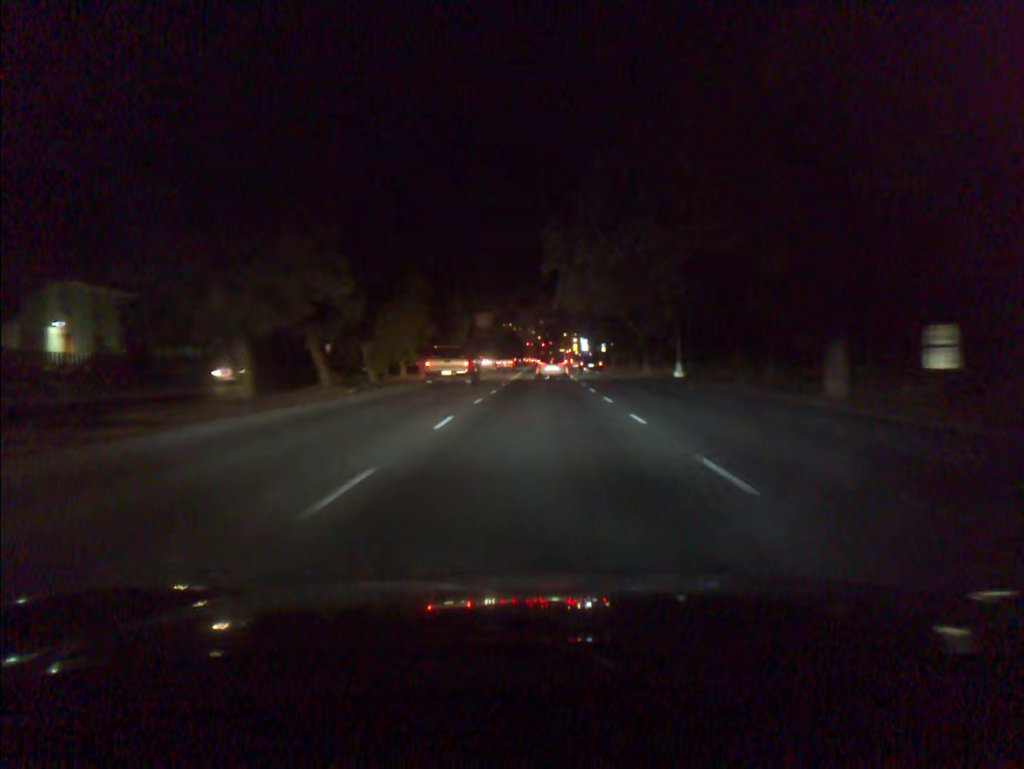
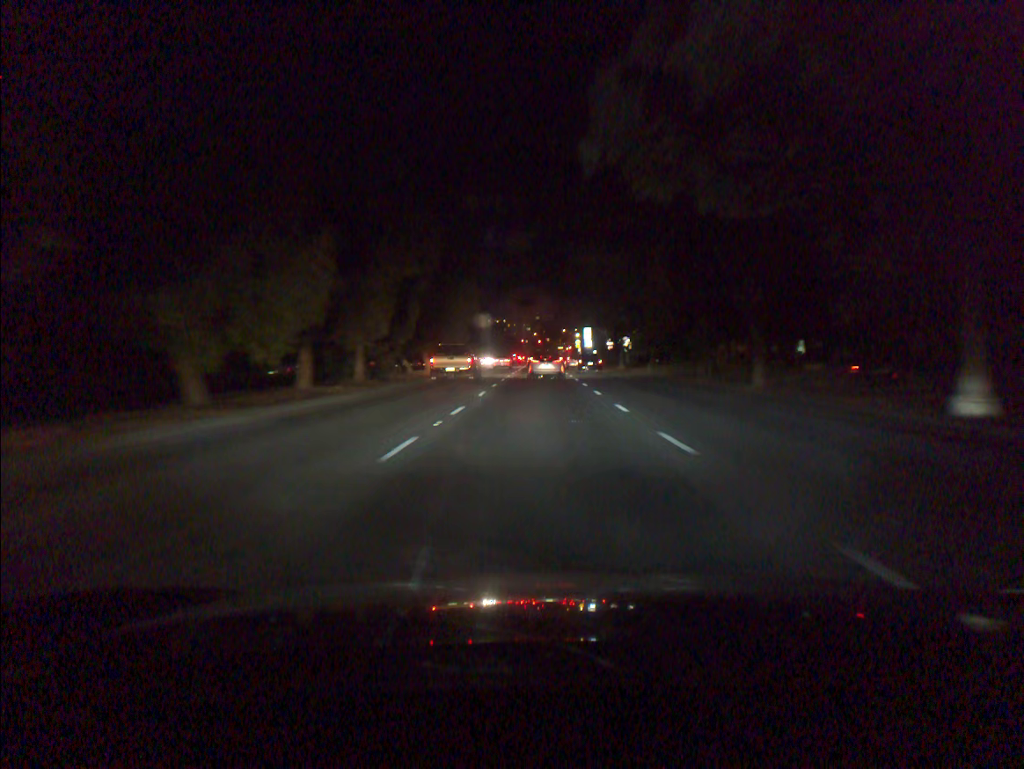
(0.0, +33.1) m; 0°
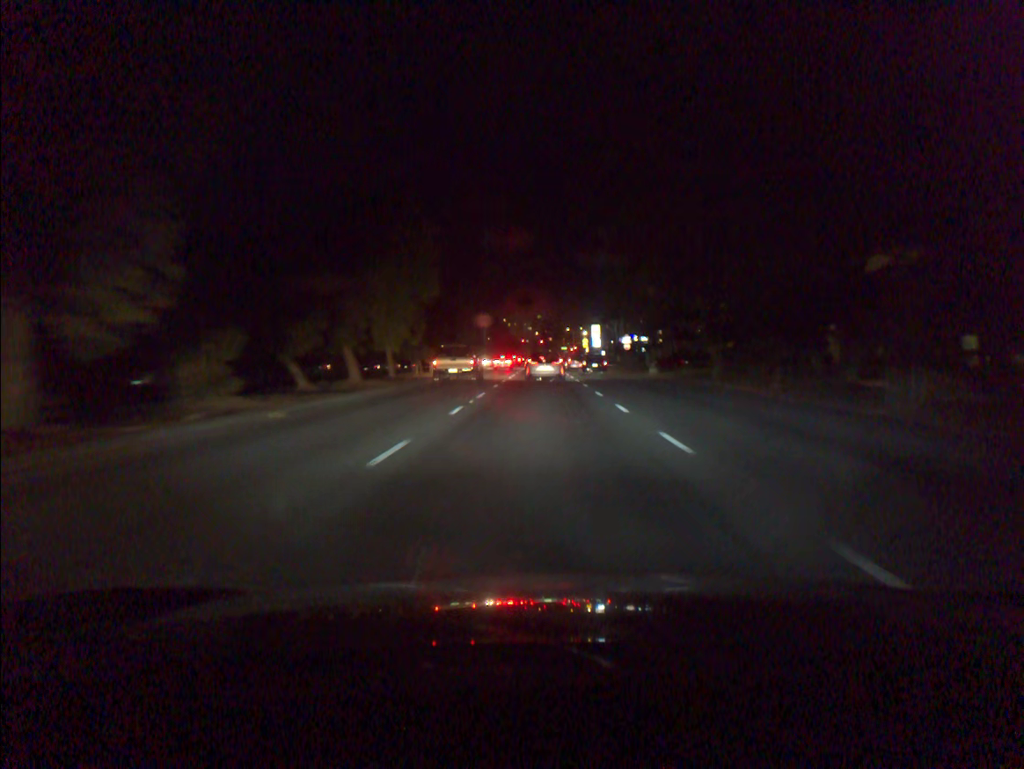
(0.0, +21.9) m; 0°
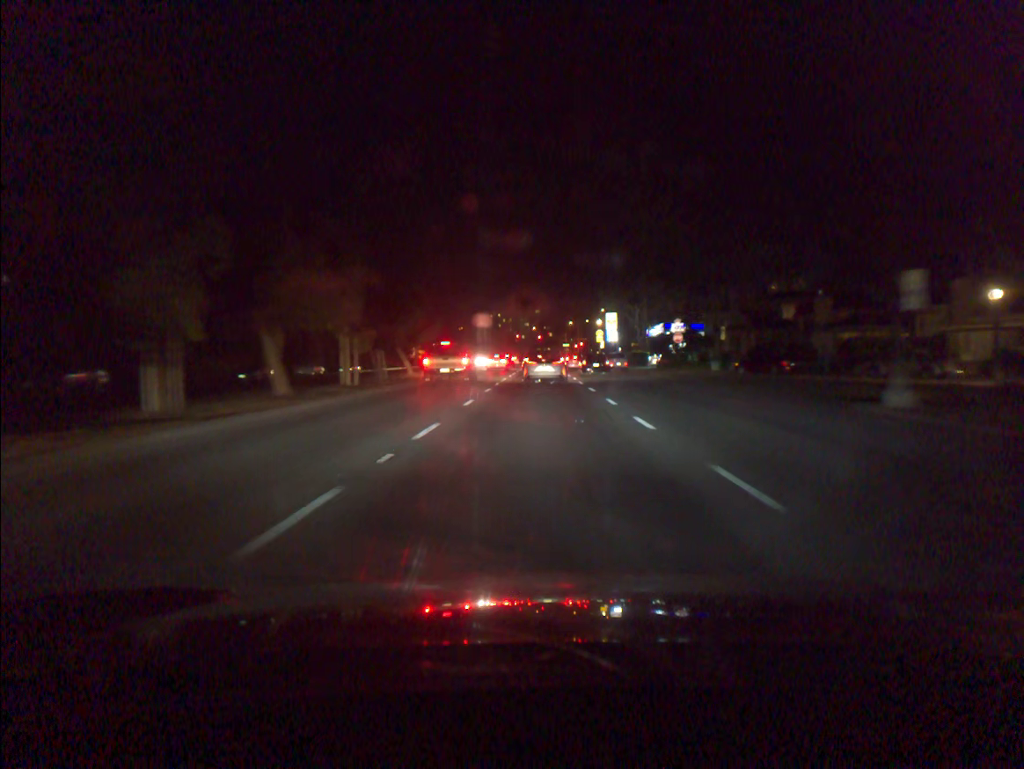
(0.0, +40.3) m; 0°
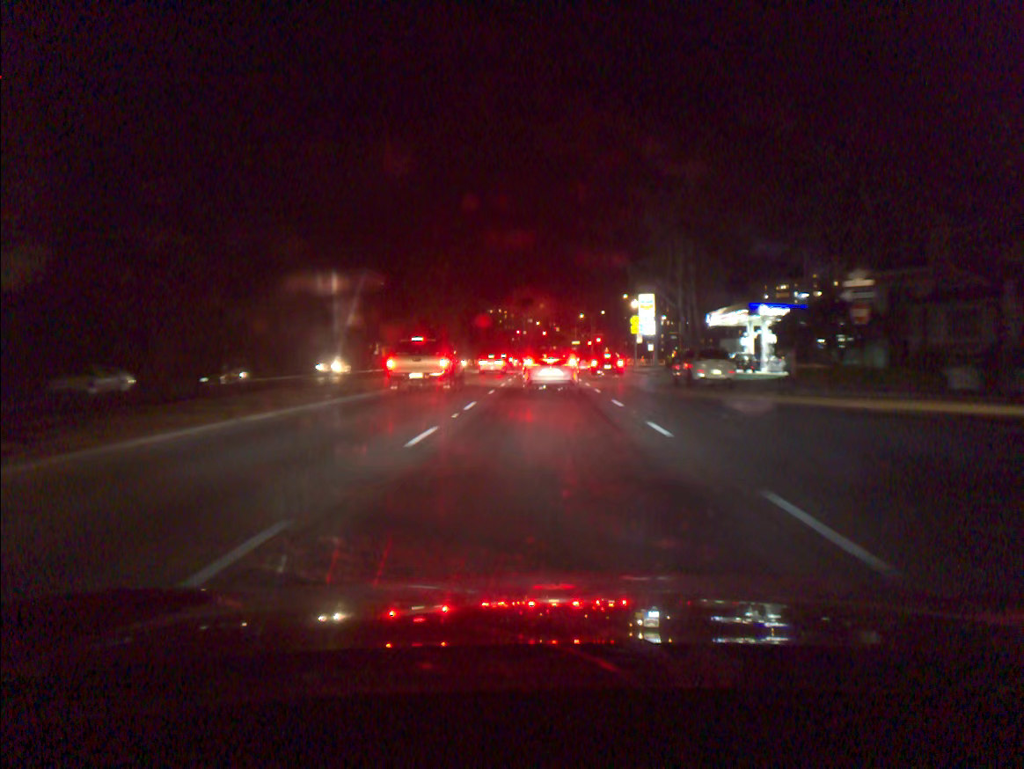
(0.0, +37.0) m; 0°
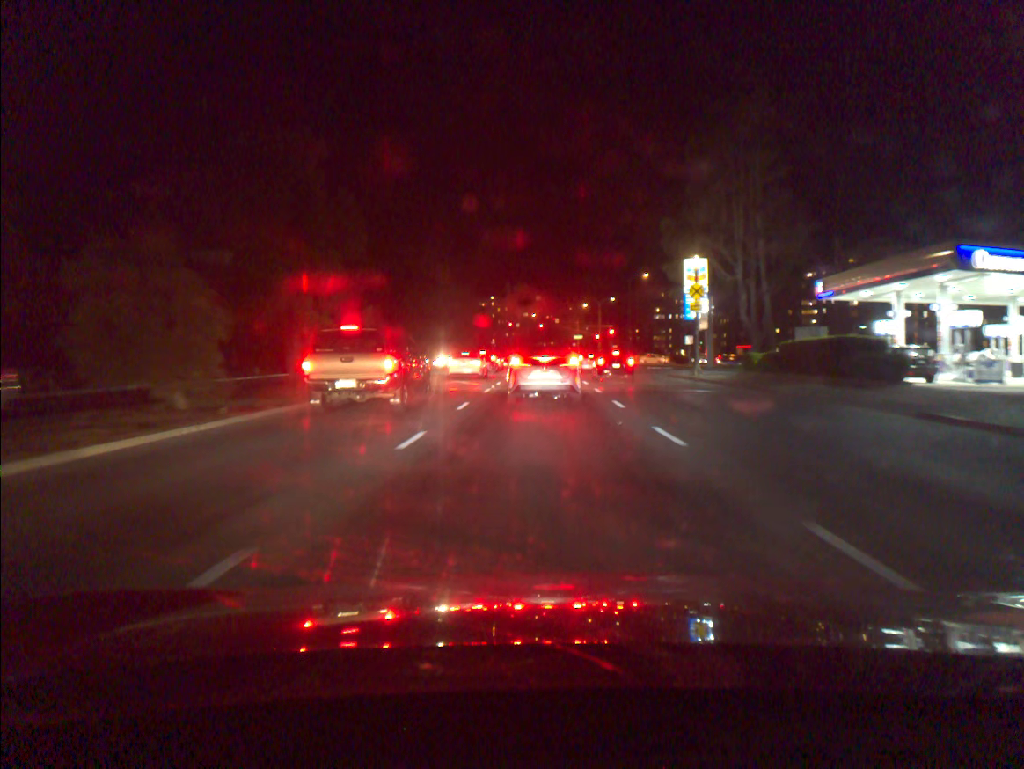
(+0.1, +30.5) m; 0°
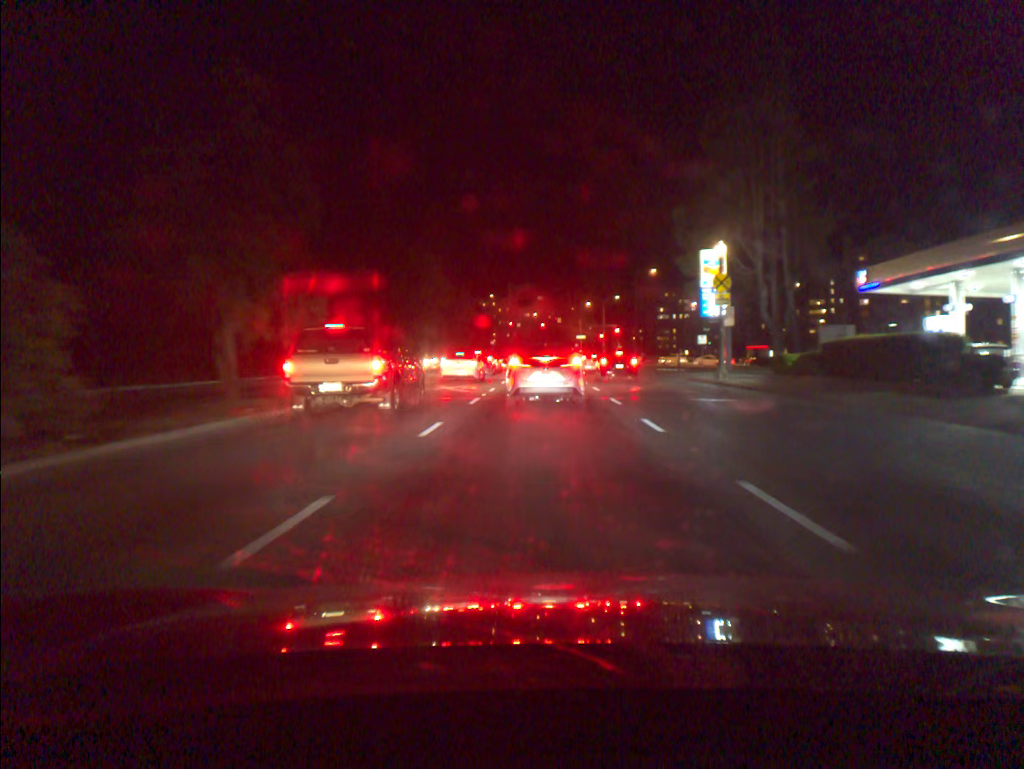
(0.0, +5.6) m; 0°
